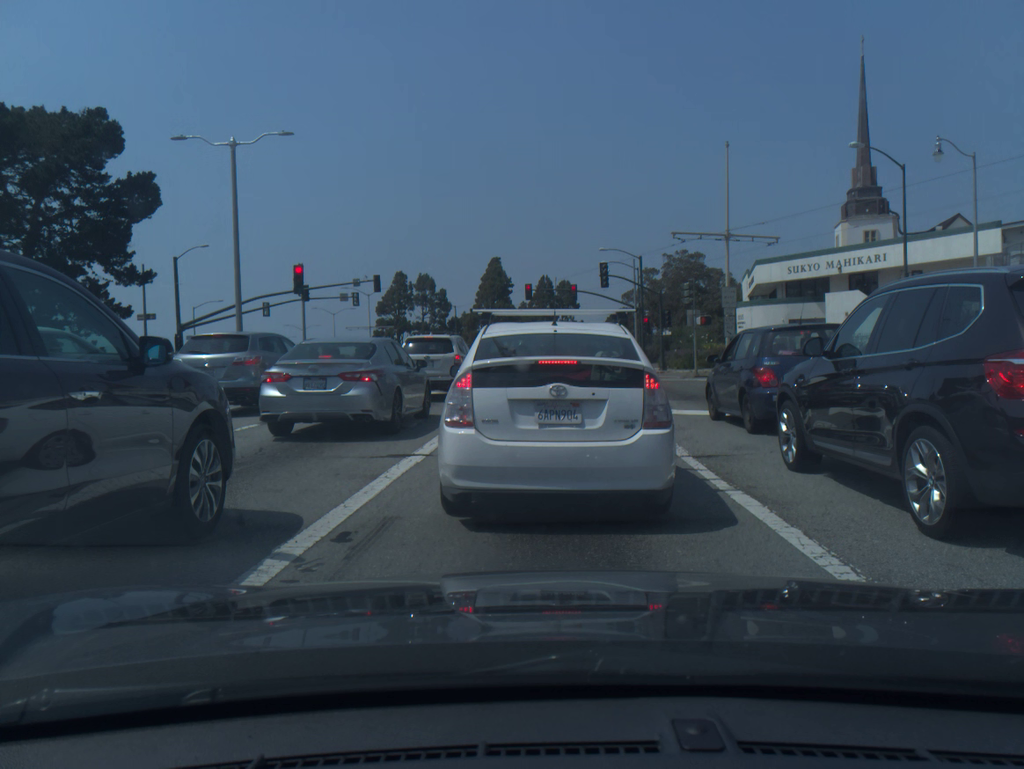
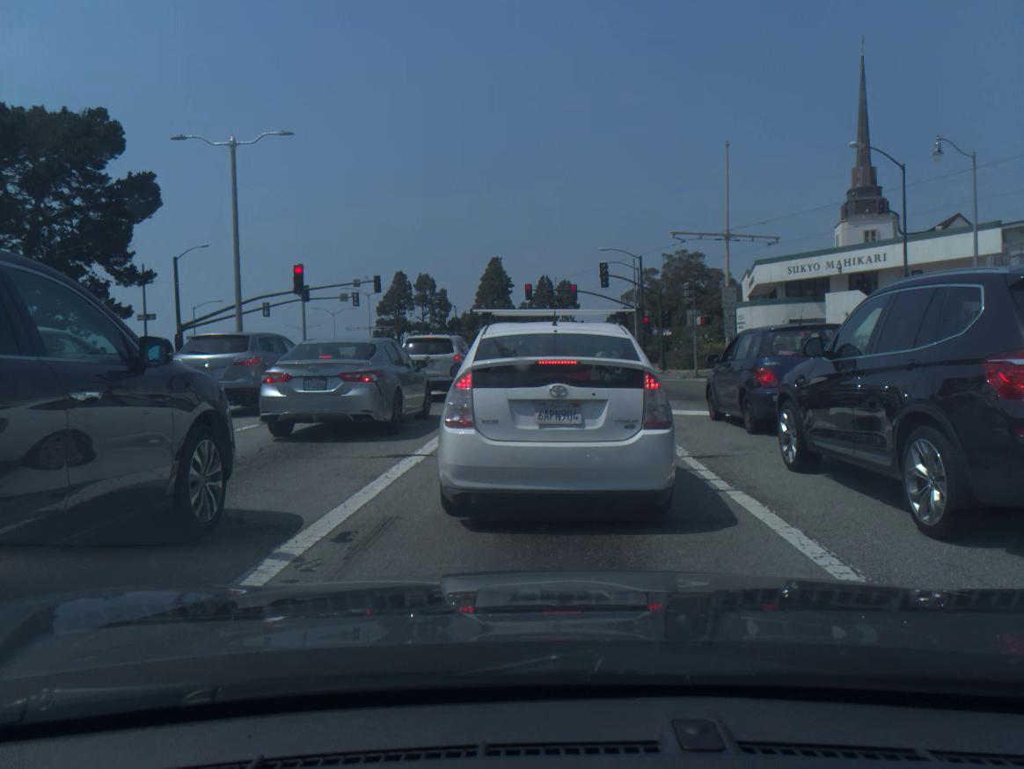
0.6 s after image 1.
(0.0, 0.0) m; 0°
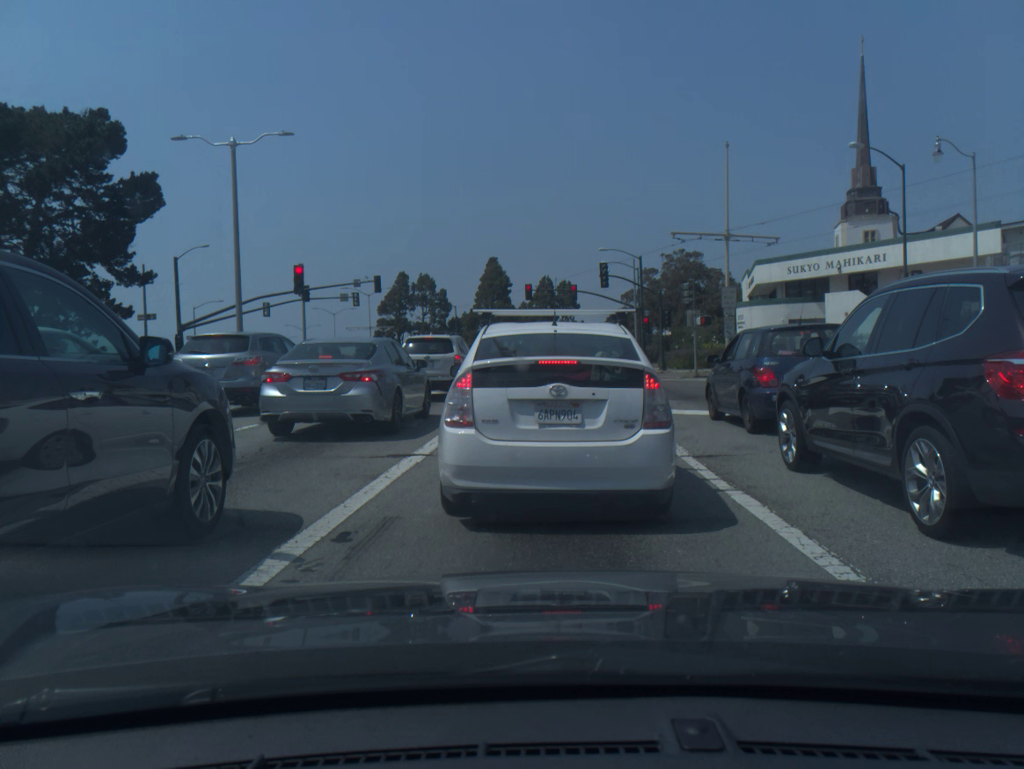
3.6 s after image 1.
(0.0, 0.0) m; 0°
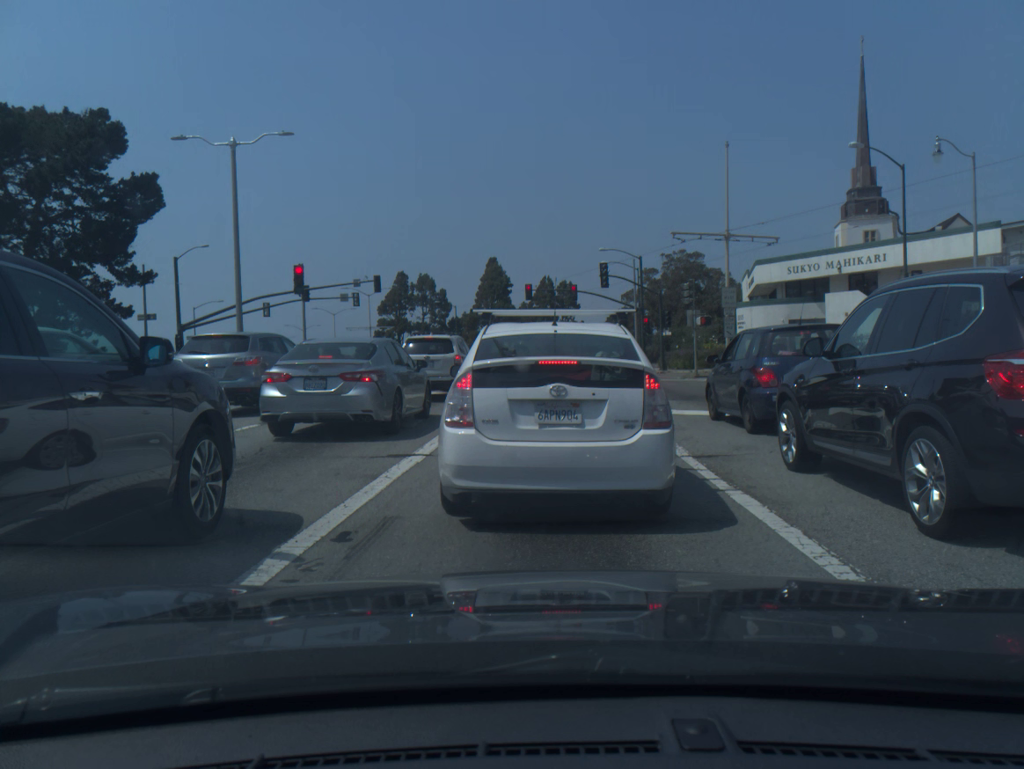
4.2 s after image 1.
(0.0, 0.0) m; 0°
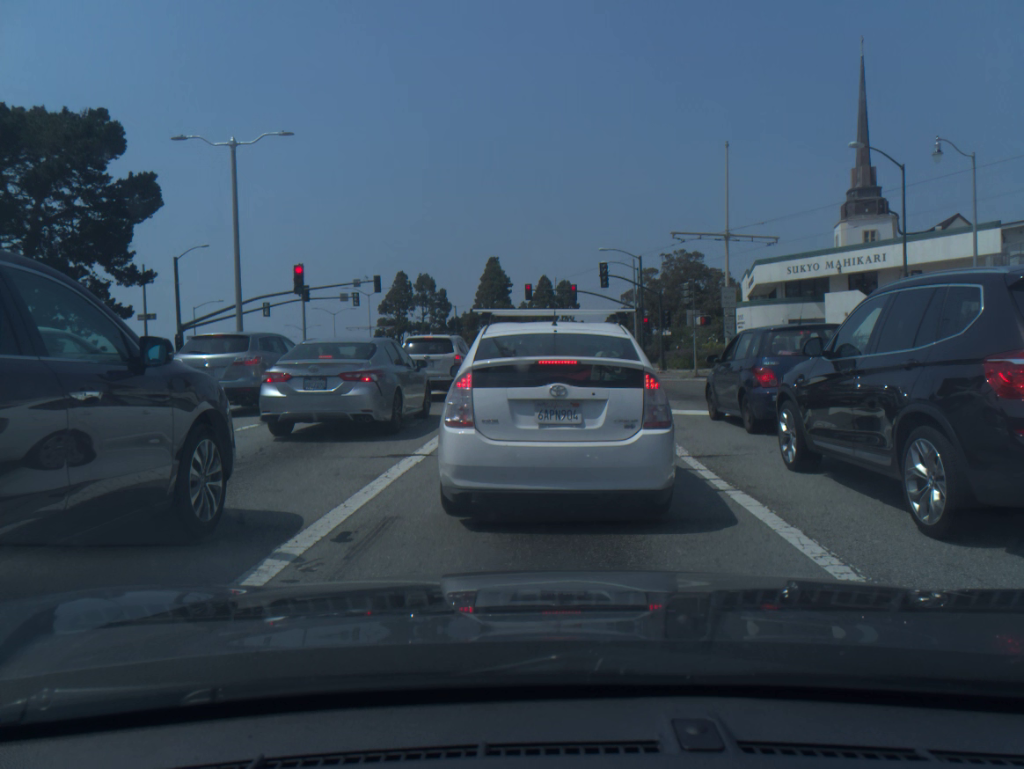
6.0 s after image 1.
(0.0, 0.0) m; 0°
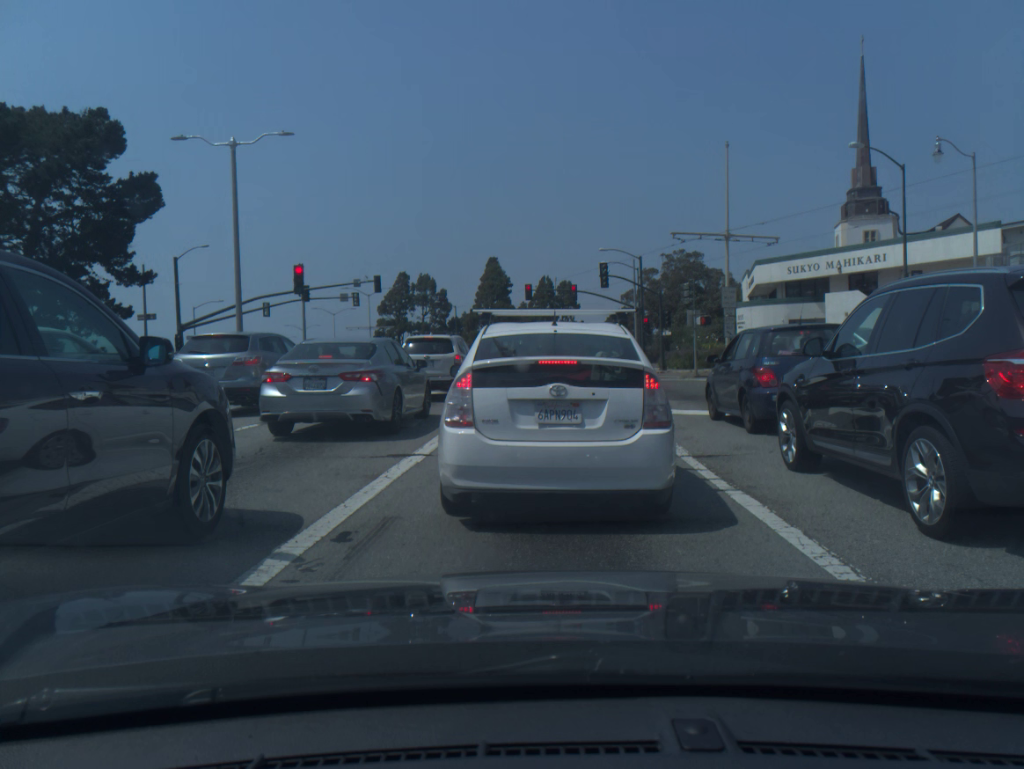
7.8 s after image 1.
(0.0, 0.0) m; 0°
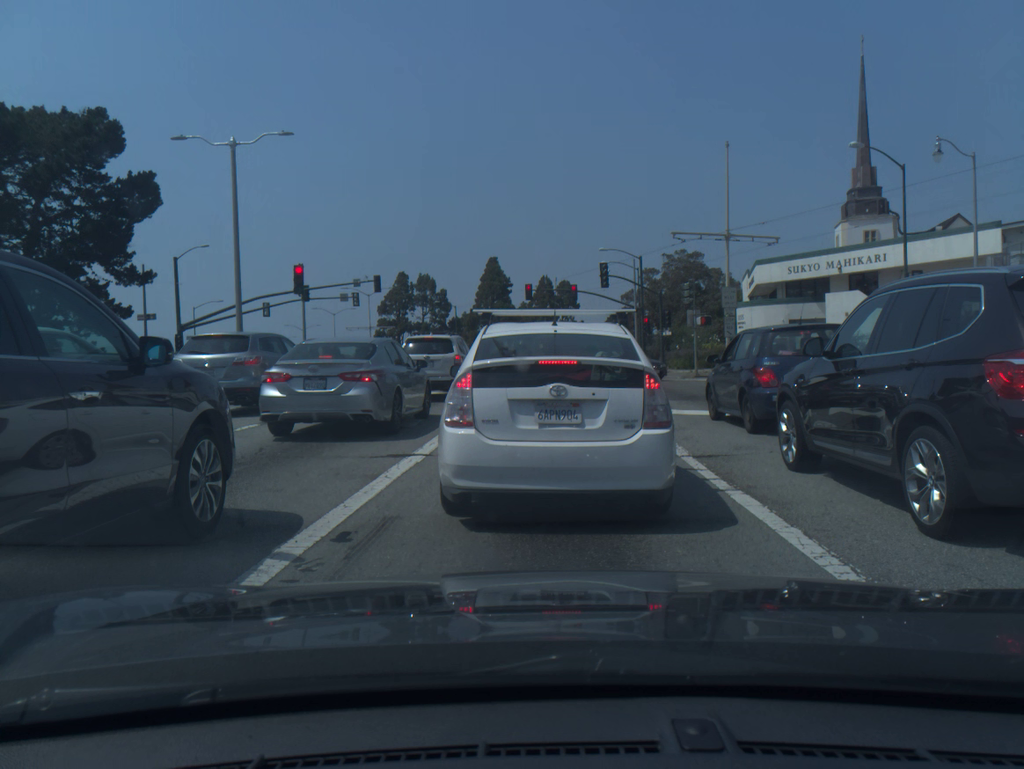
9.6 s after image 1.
(+0.1, +0.1) m; 0°
